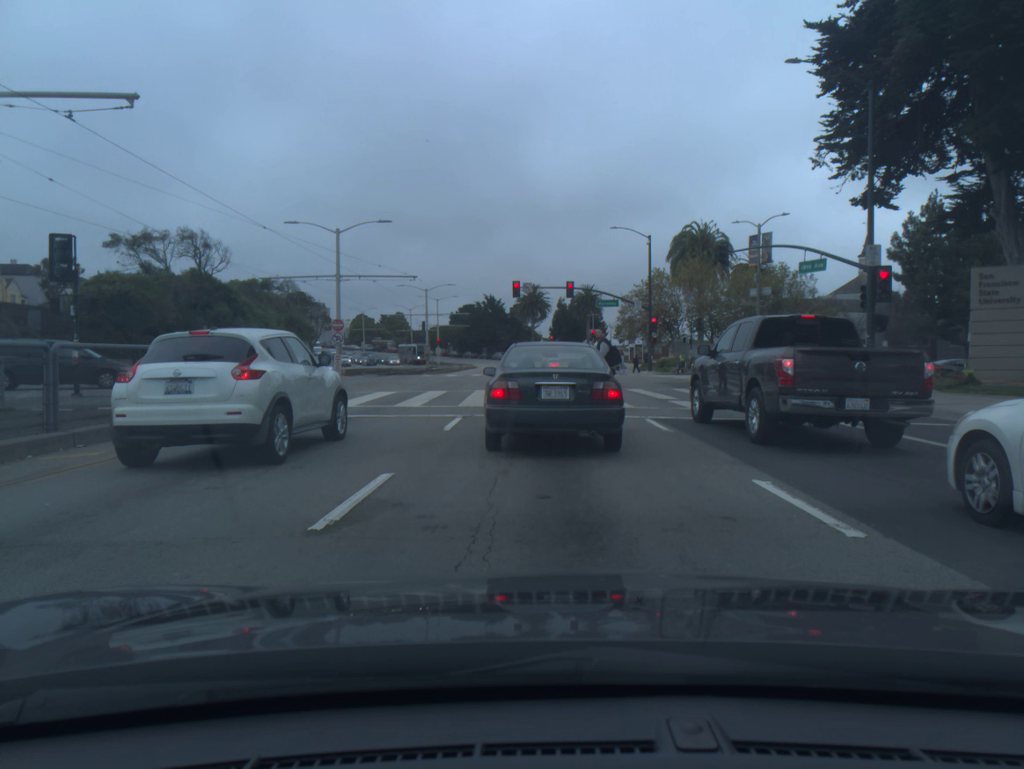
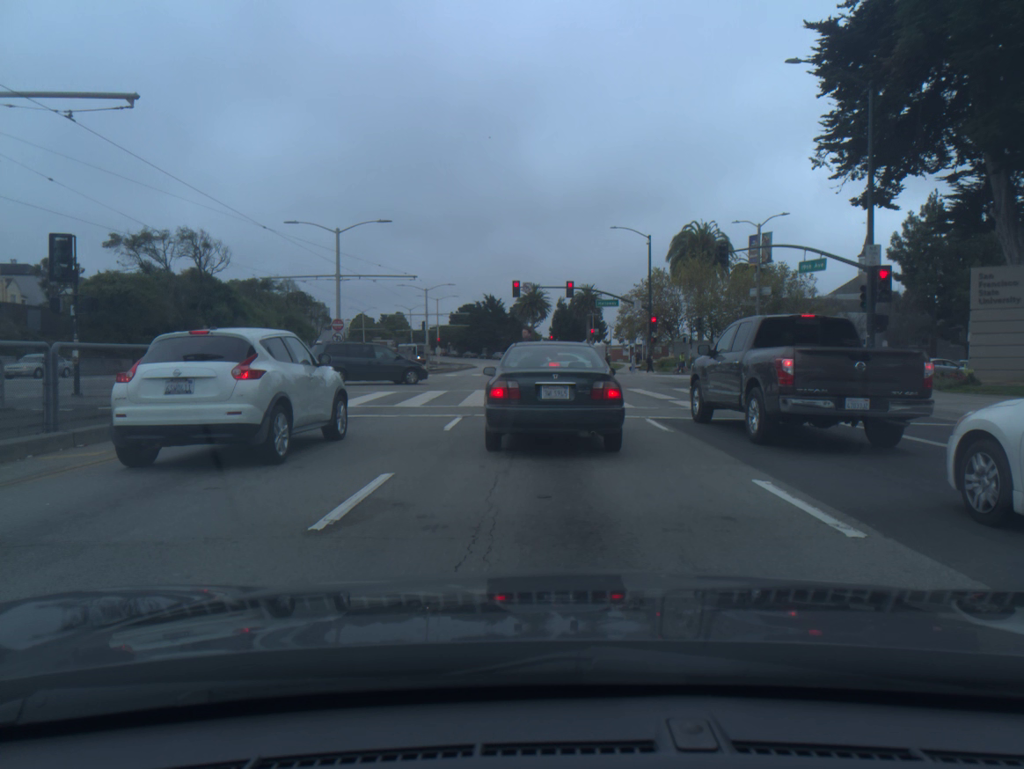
(0.0, 0.0) m; 0°
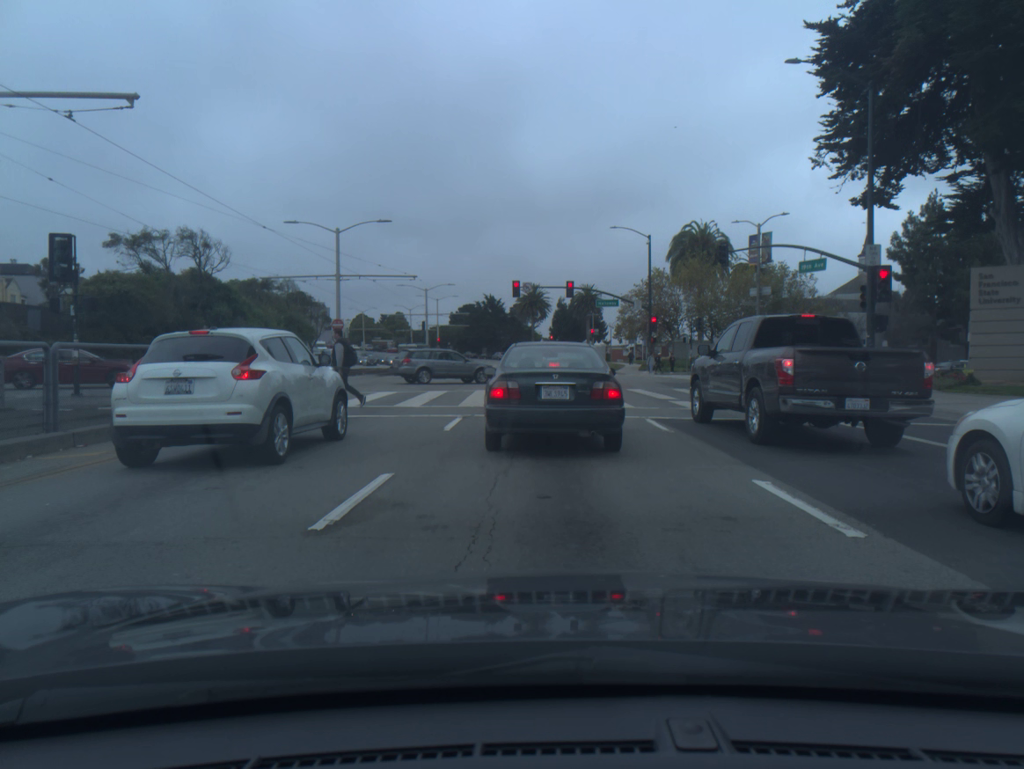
(0.0, 0.0) m; 0°
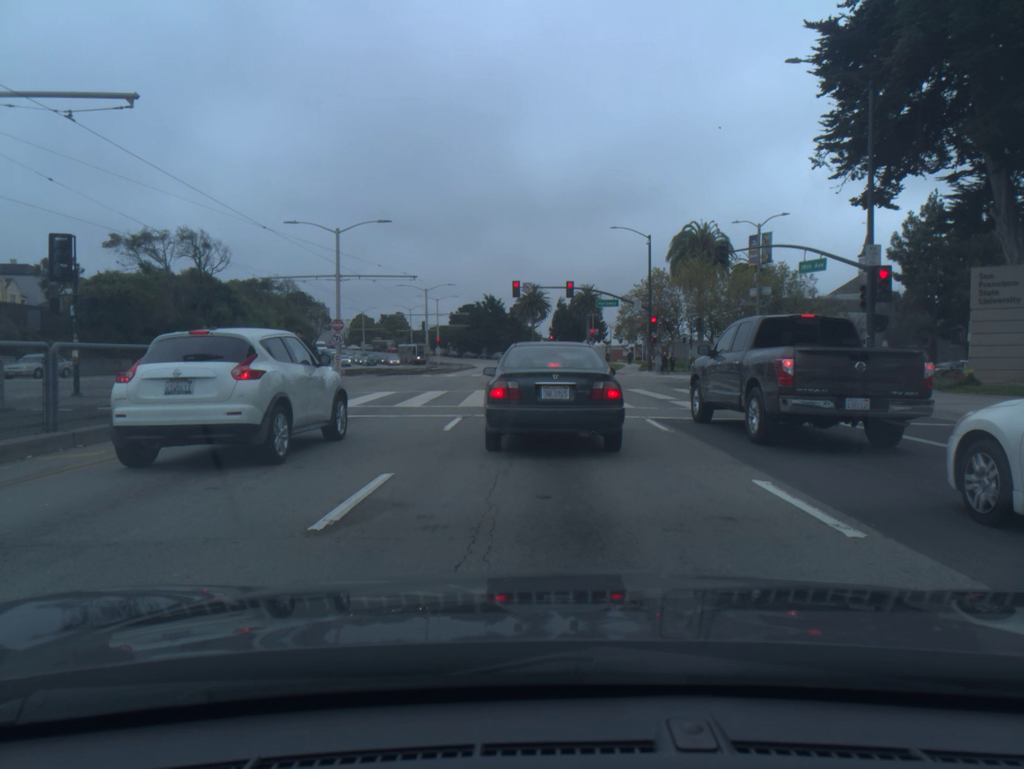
(0.0, 0.0) m; 0°
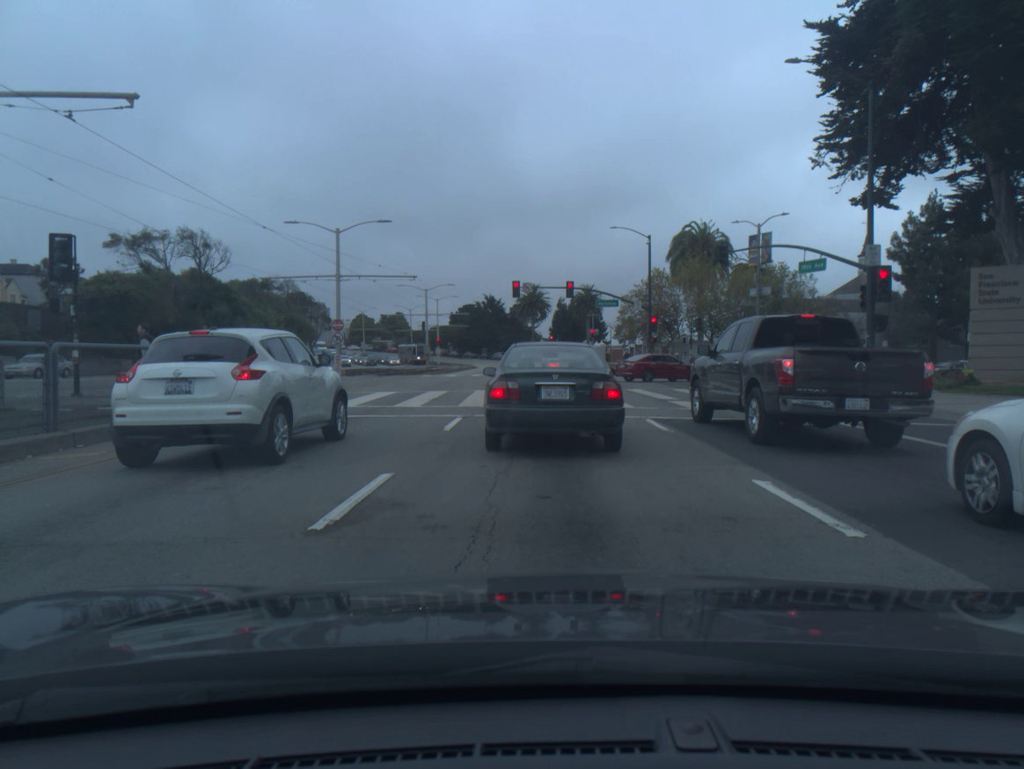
(0.0, 0.0) m; 0°
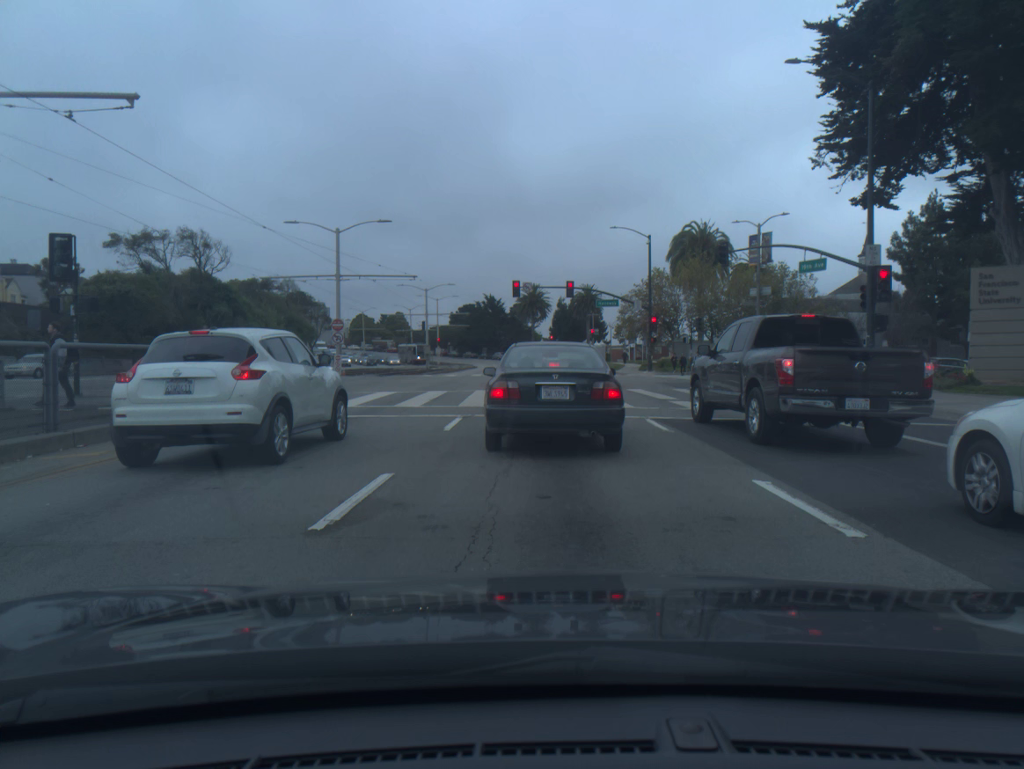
(0.0, 0.0) m; 0°
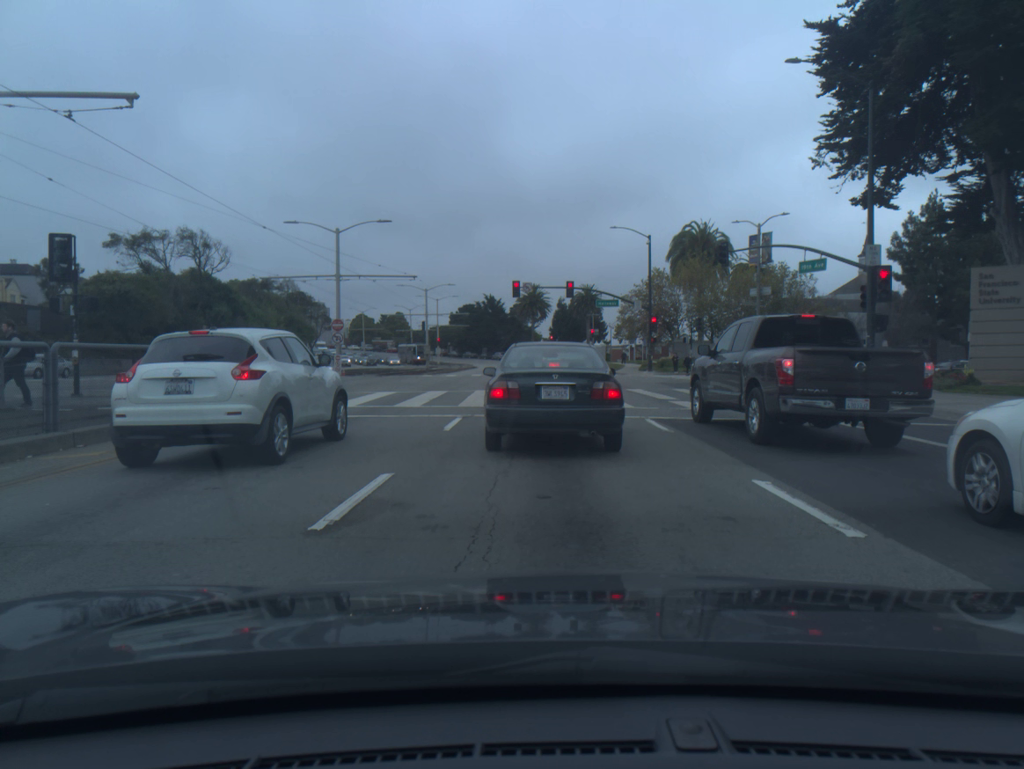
(0.0, 0.0) m; 0°
